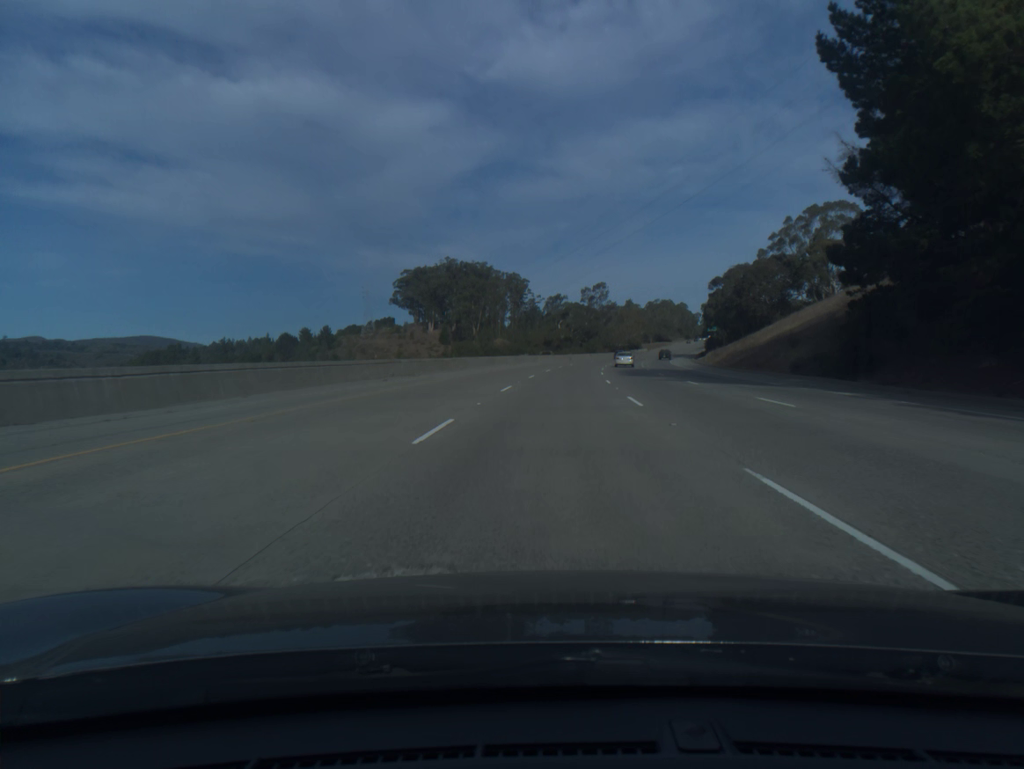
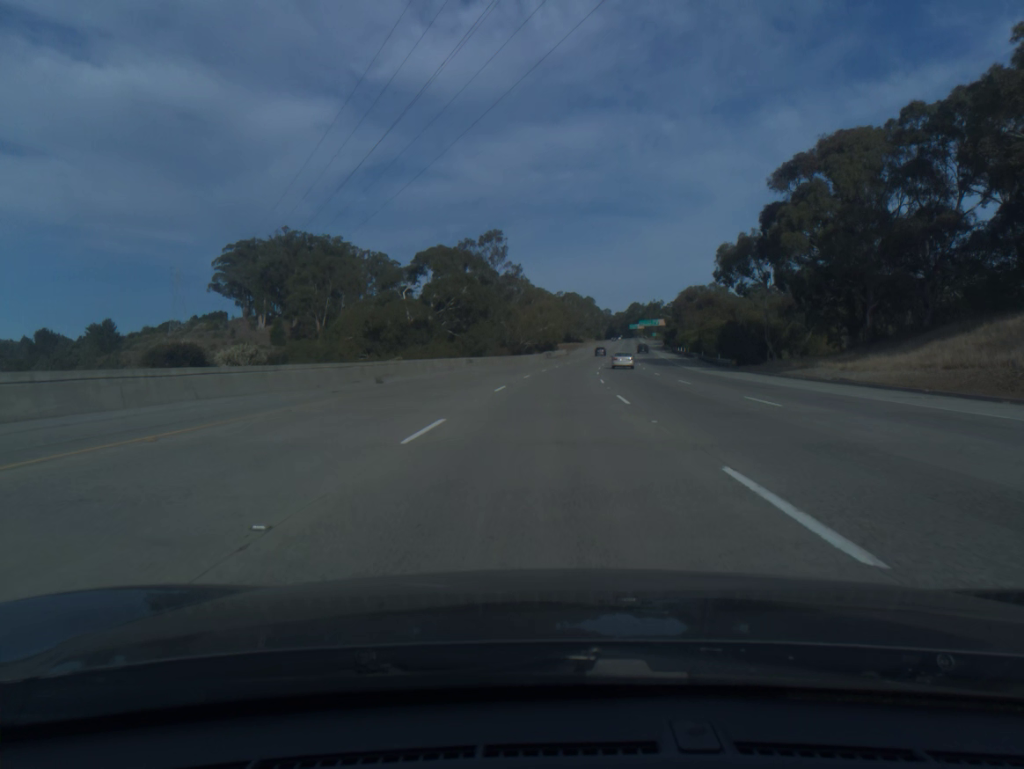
(+7.4, +101.7) m; +8°
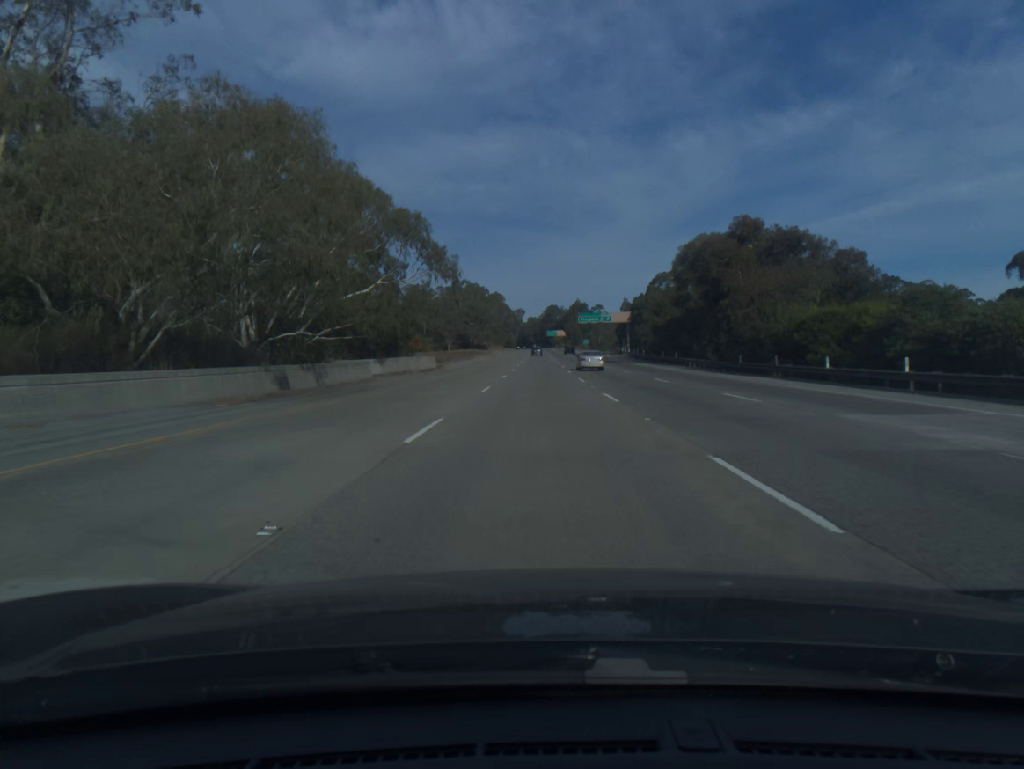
(+6.8, +101.7) m; +7°
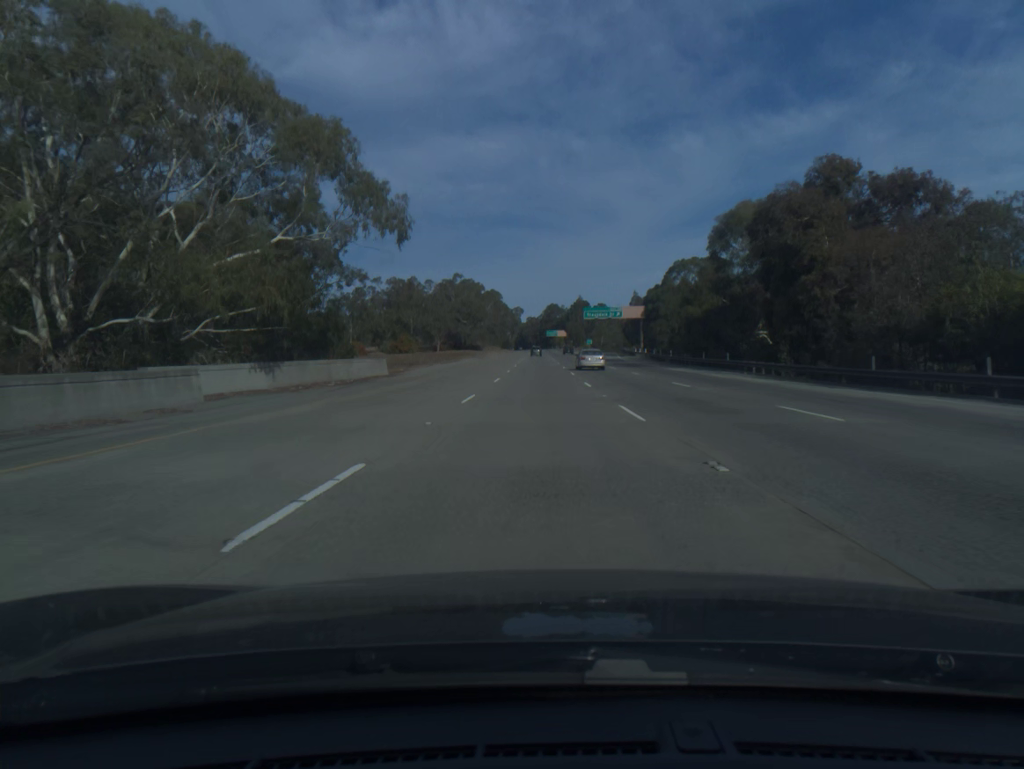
(0.0, +20.4) m; 0°
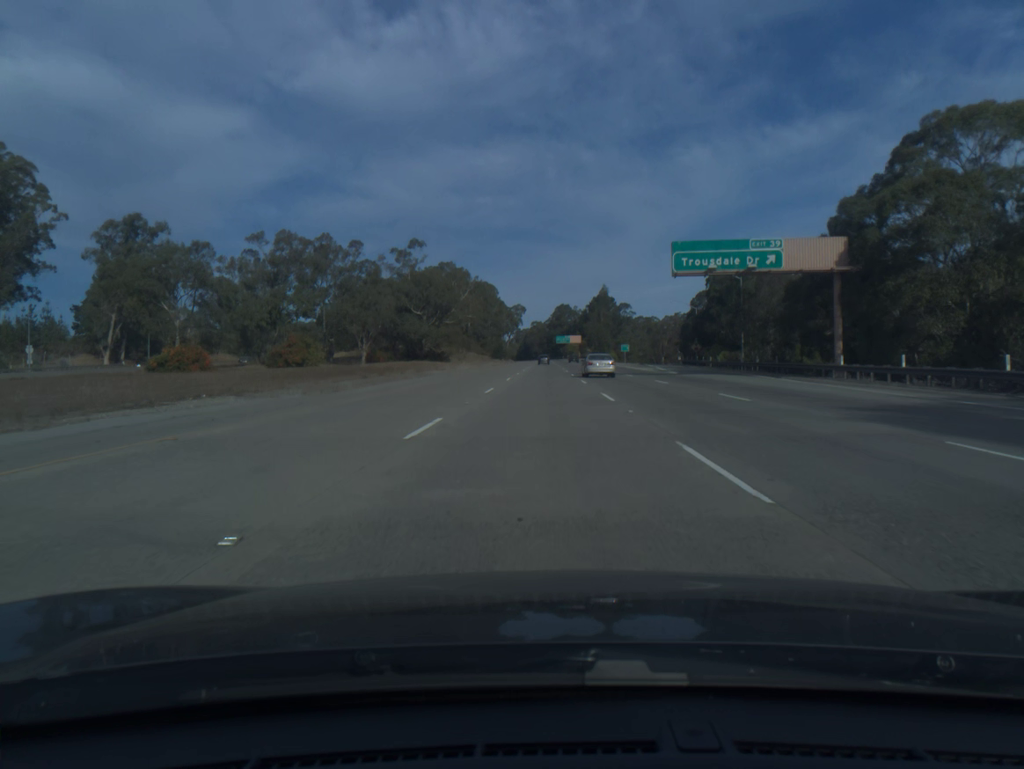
(-0.3, +81.4) m; 0°
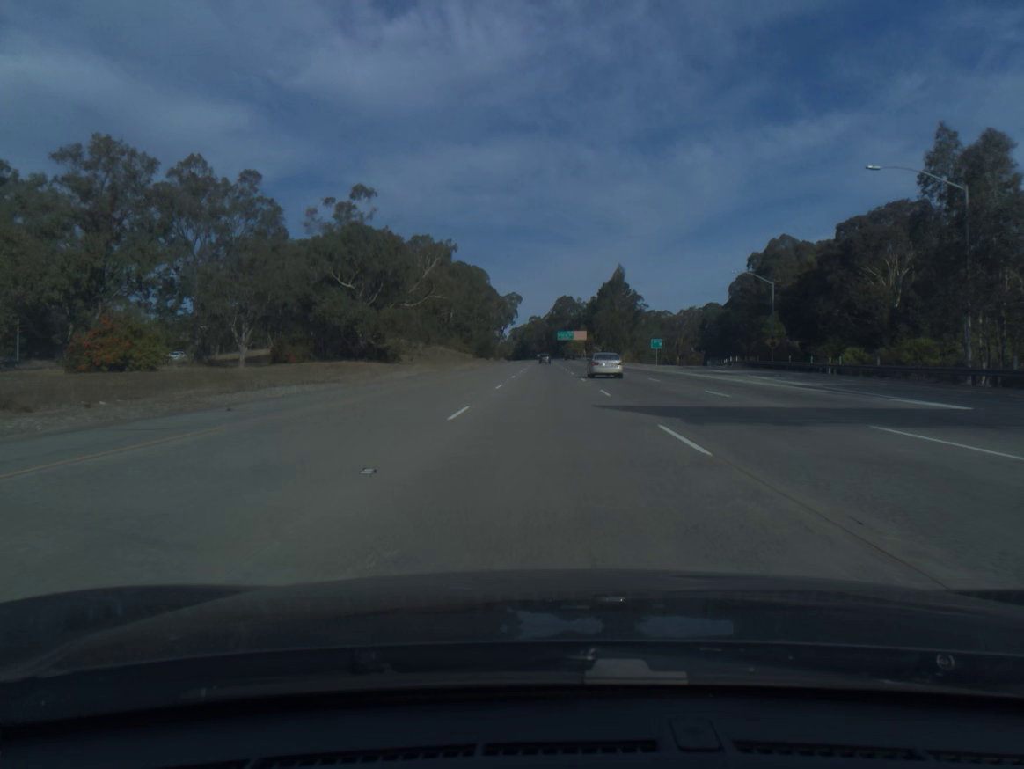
(0.0, +40.6) m; 0°
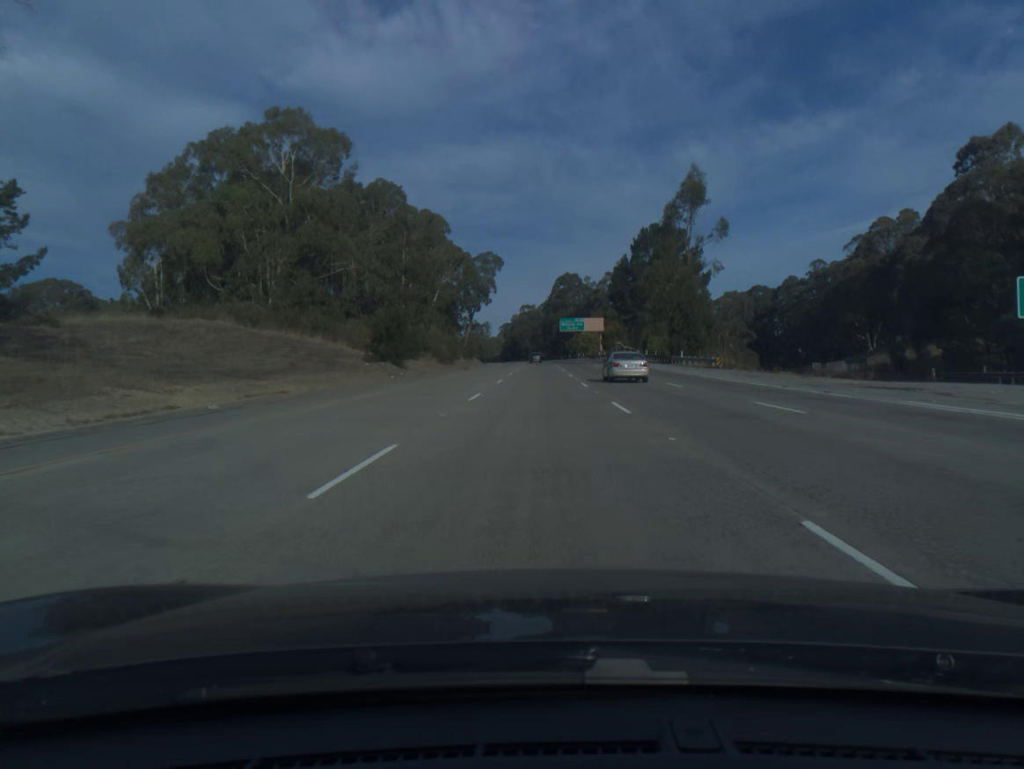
(+0.4, +81.3) m; 0°
